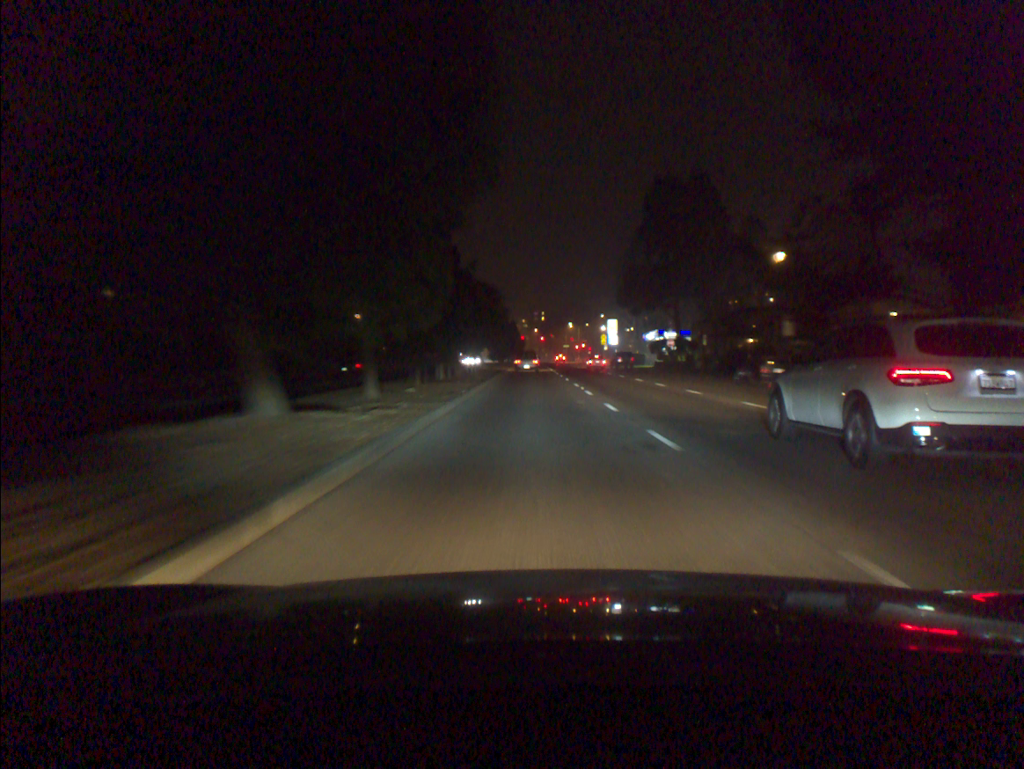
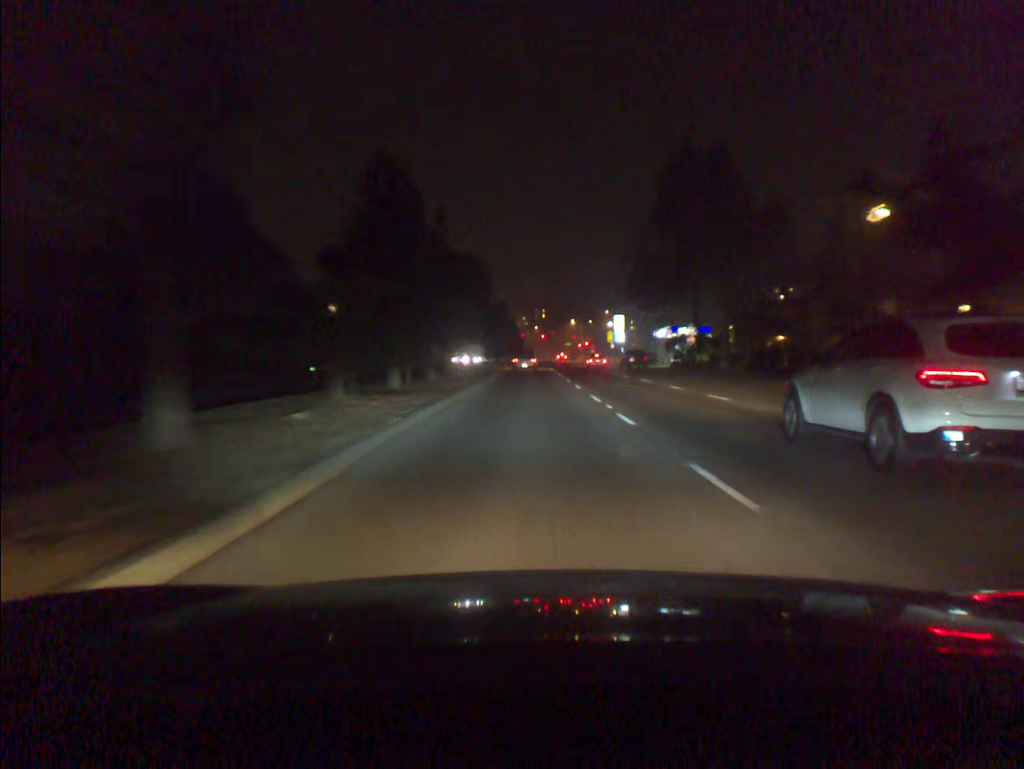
(0.0, +10.9) m; 0°
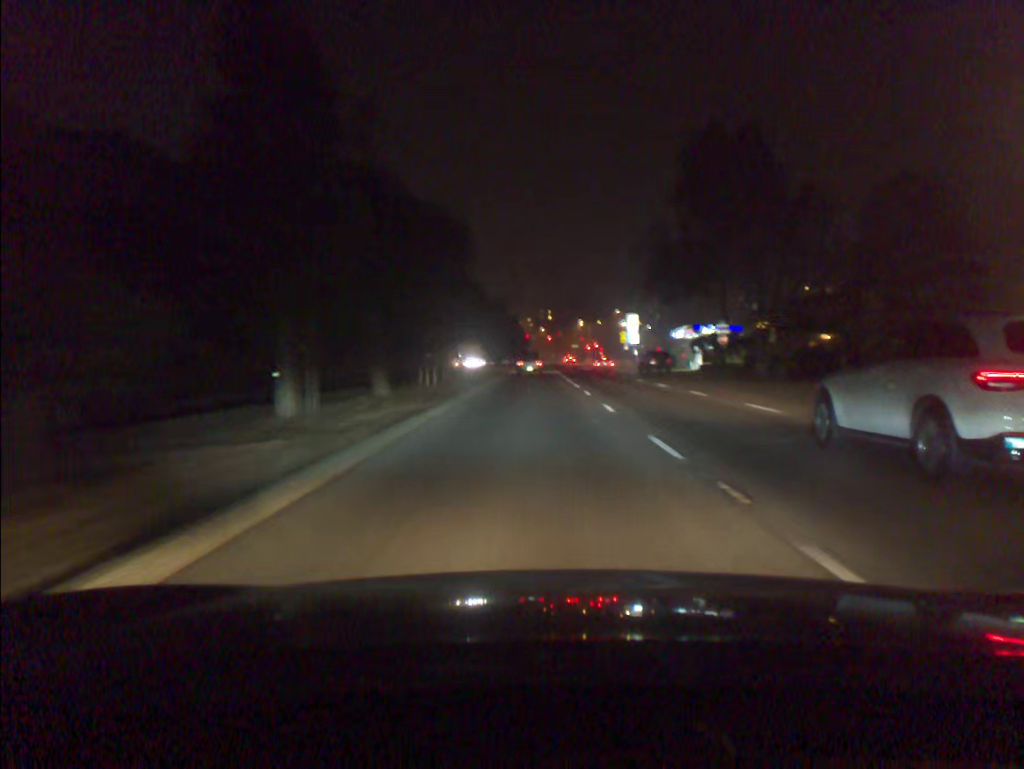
(0.0, +10.9) m; 0°
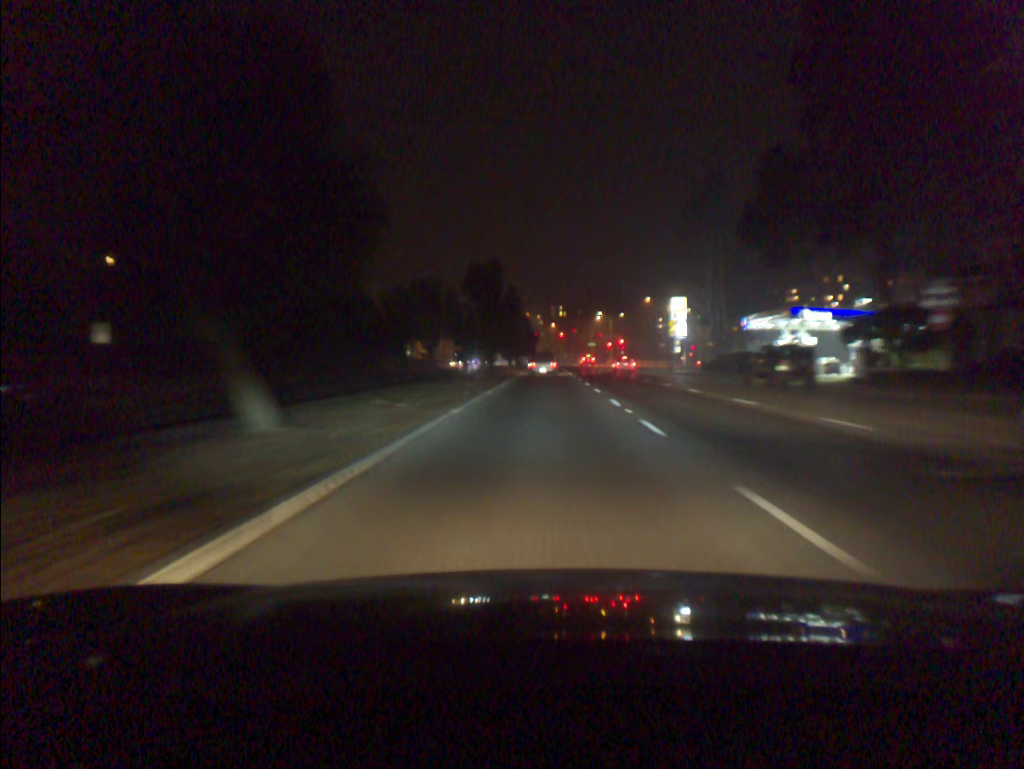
(-0.2, +33.1) m; -1°
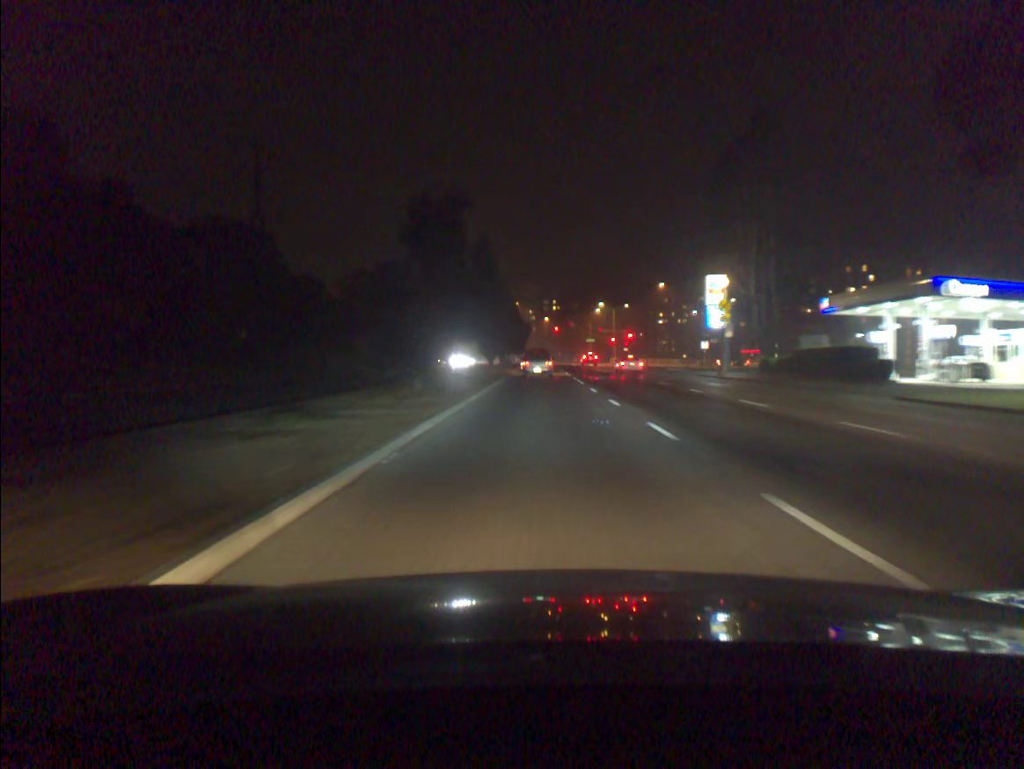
(+0.1, +22.8) m; +1°
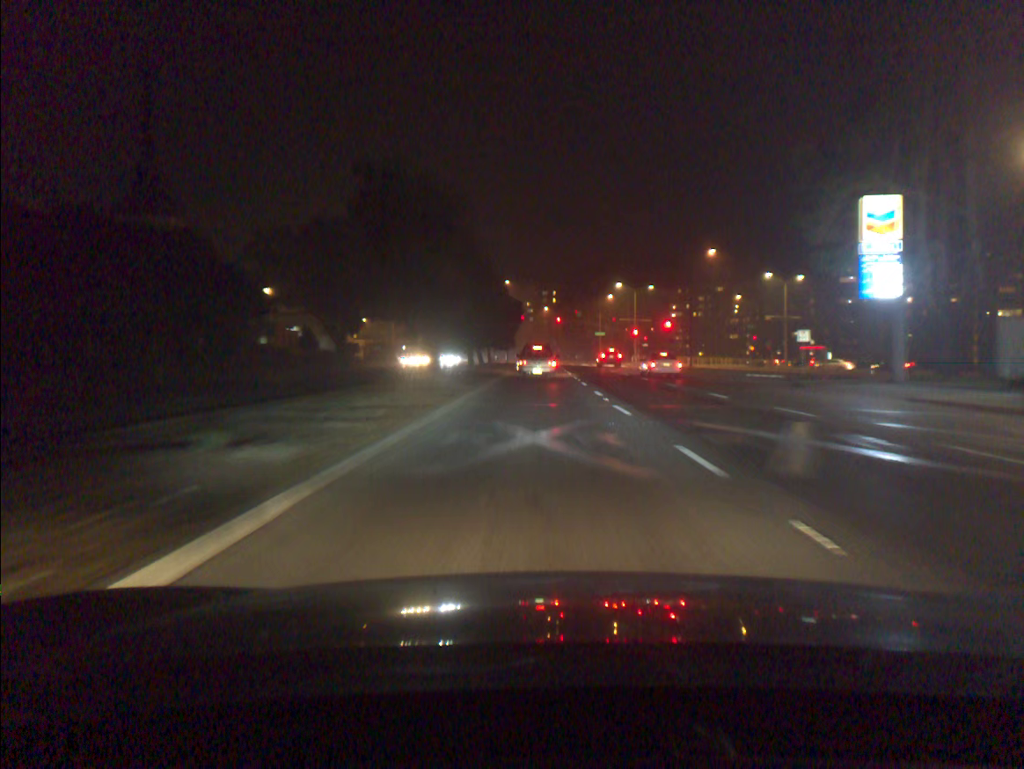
(+0.1, +33.0) m; 0°
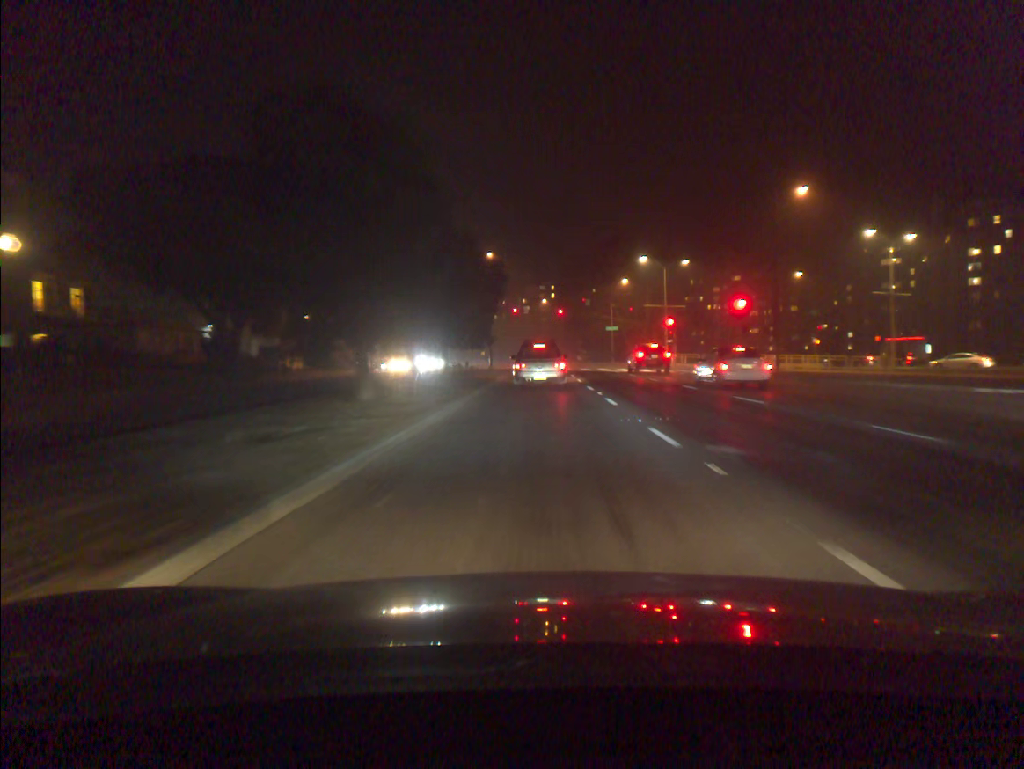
(0.0, +28.1) m; 0°
